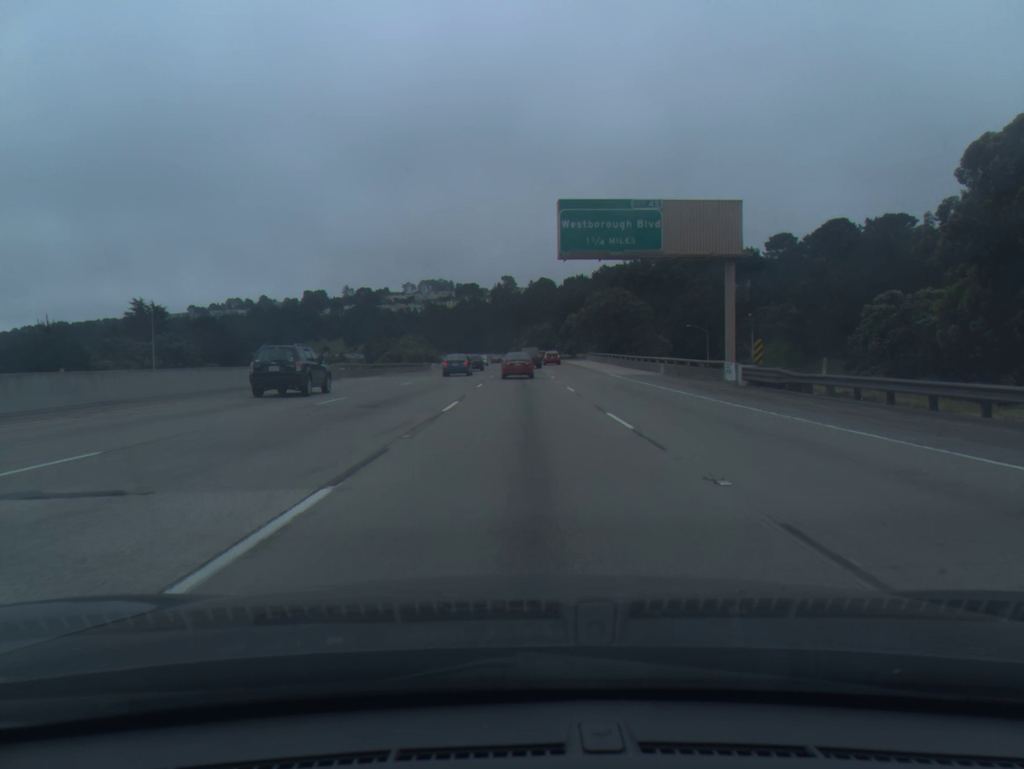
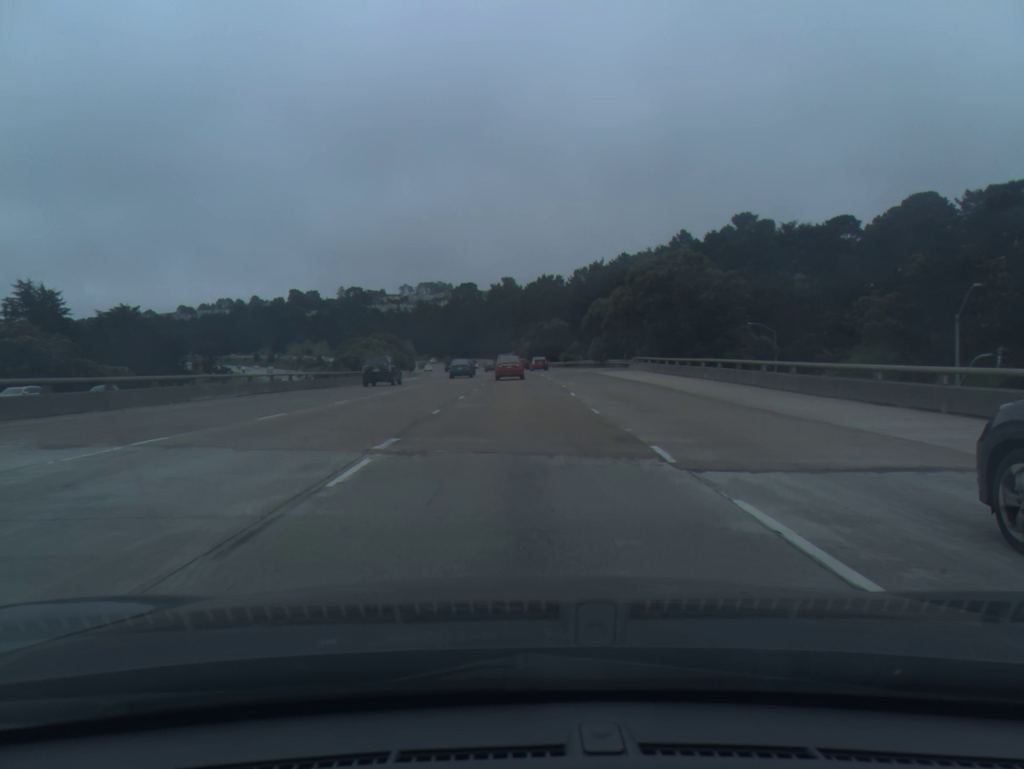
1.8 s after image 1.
(0.0, +39.8) m; 0°
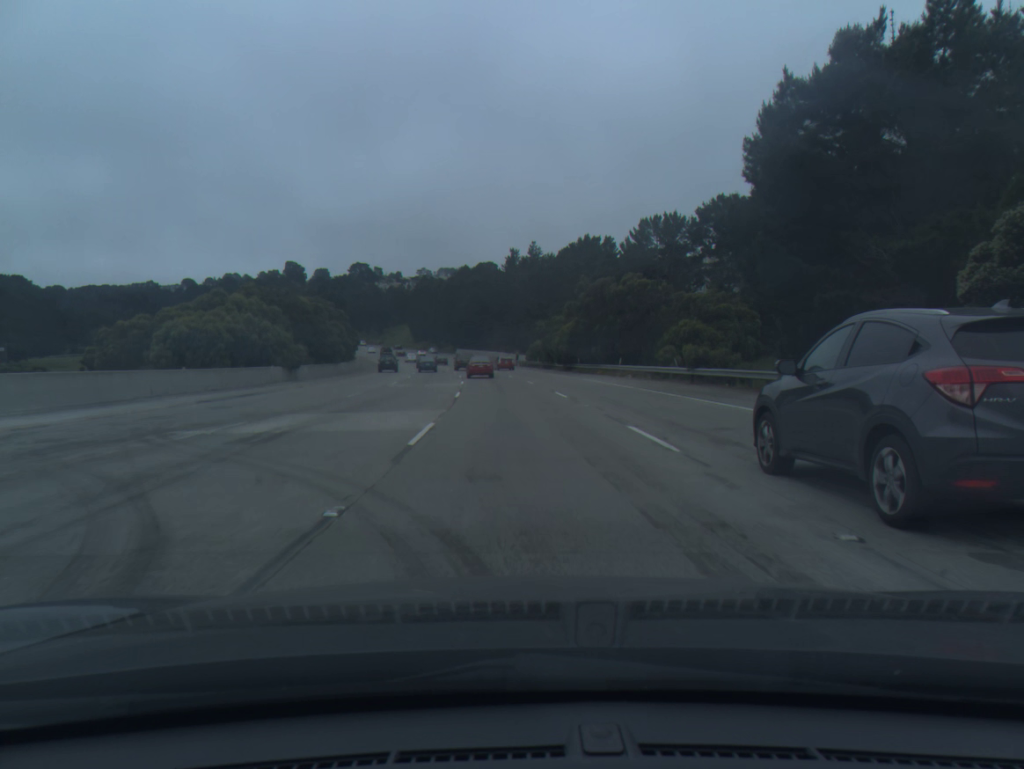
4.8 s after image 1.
(-0.8, +67.9) m; -2°
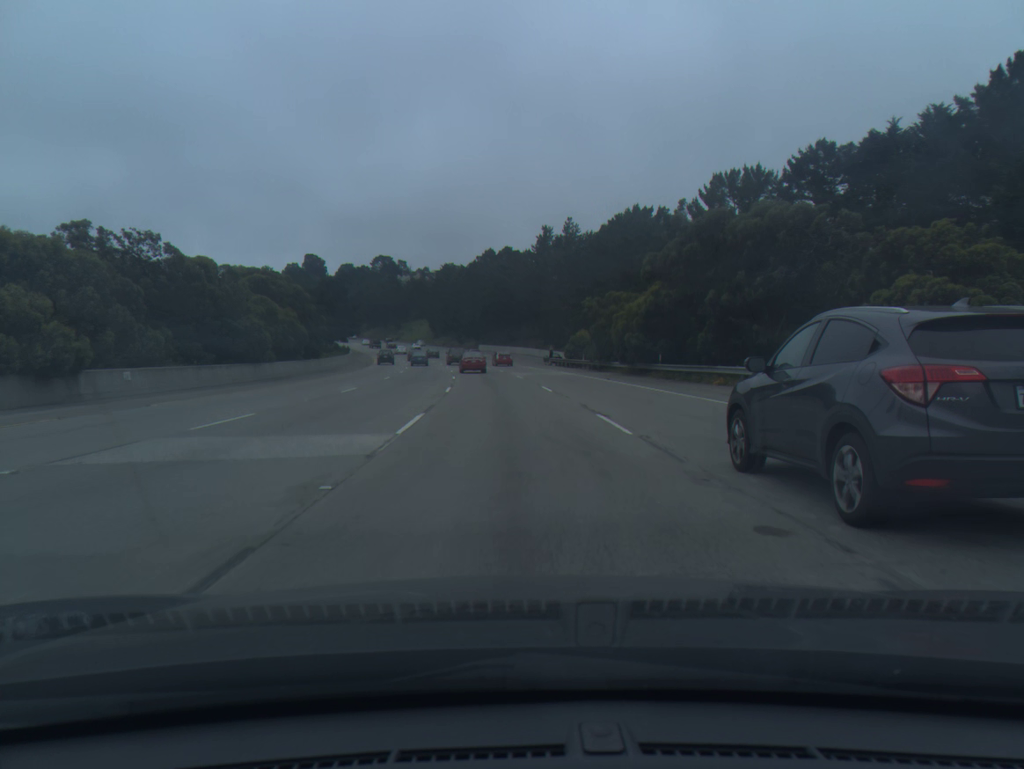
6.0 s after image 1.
(-0.4, +27.9) m; -2°
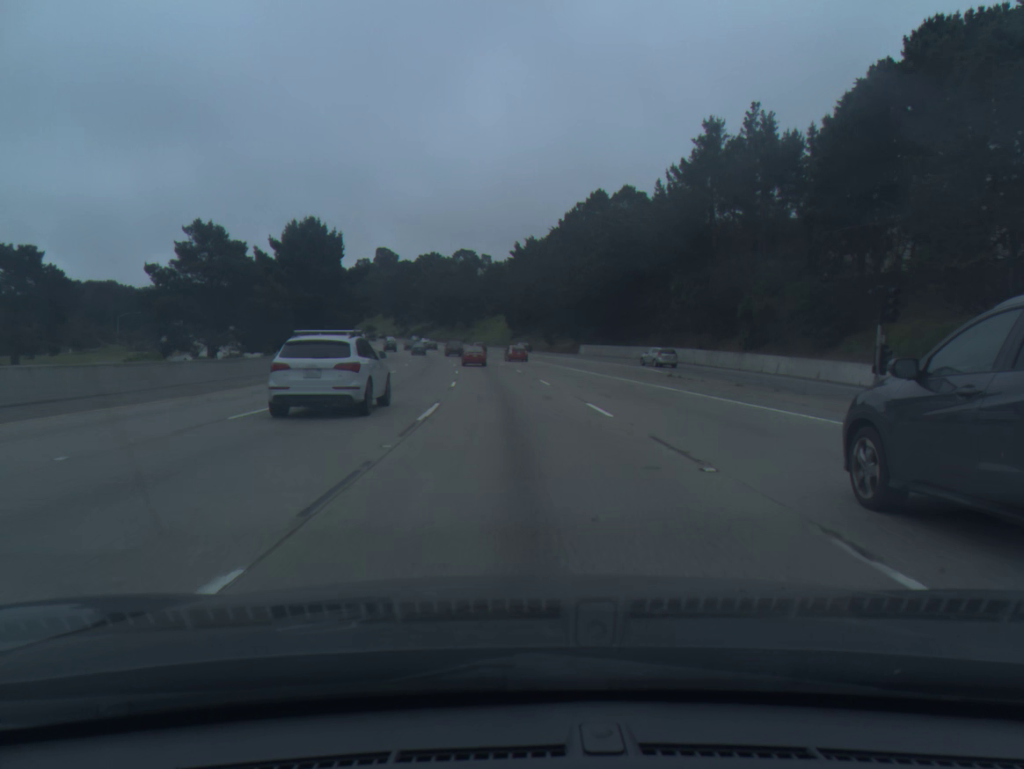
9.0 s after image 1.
(-4.6, +71.3) m; -7°
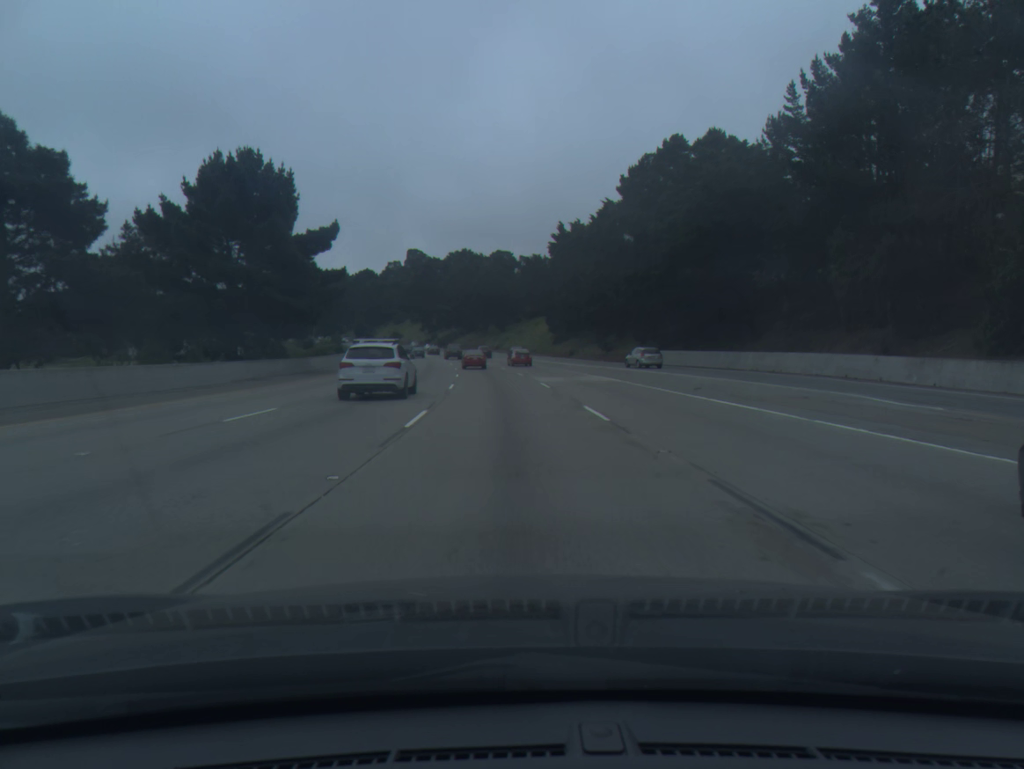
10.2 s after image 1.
(-0.7, +29.4) m; -3°
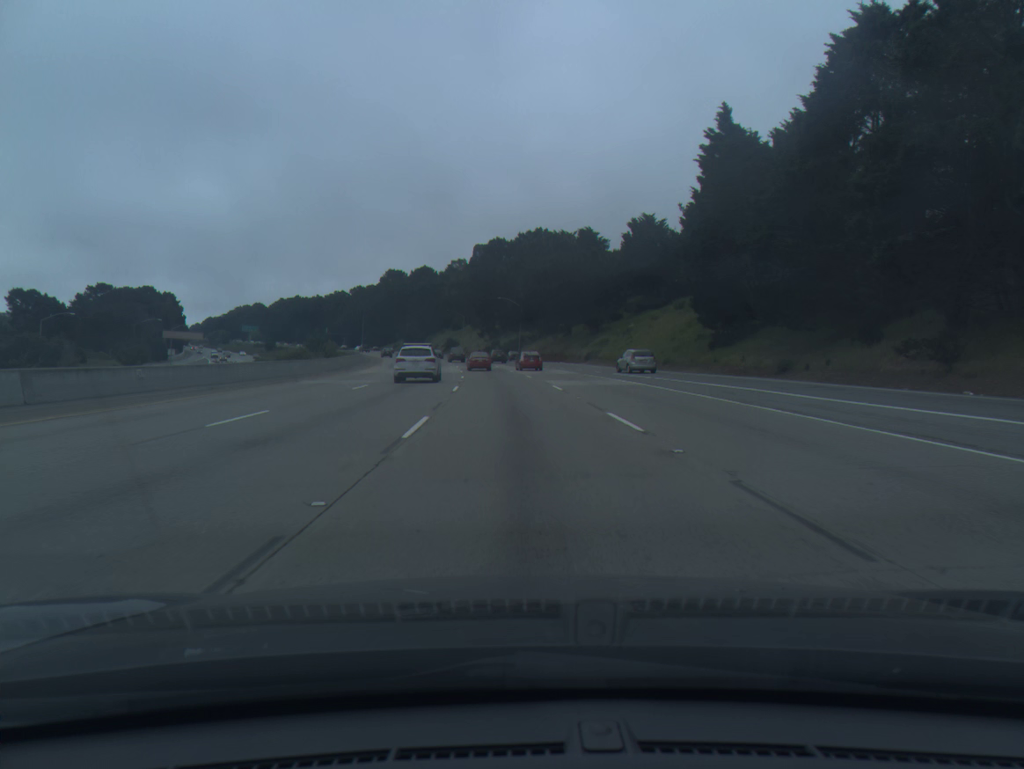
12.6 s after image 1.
(-3.1, +60.2) m; -6°
